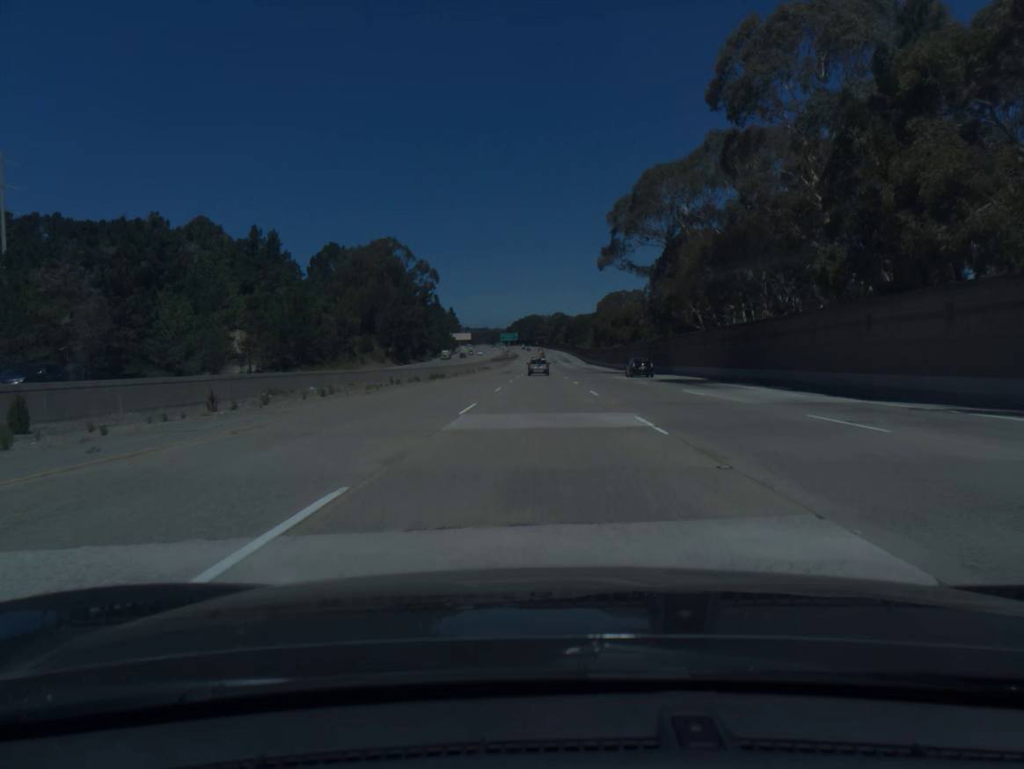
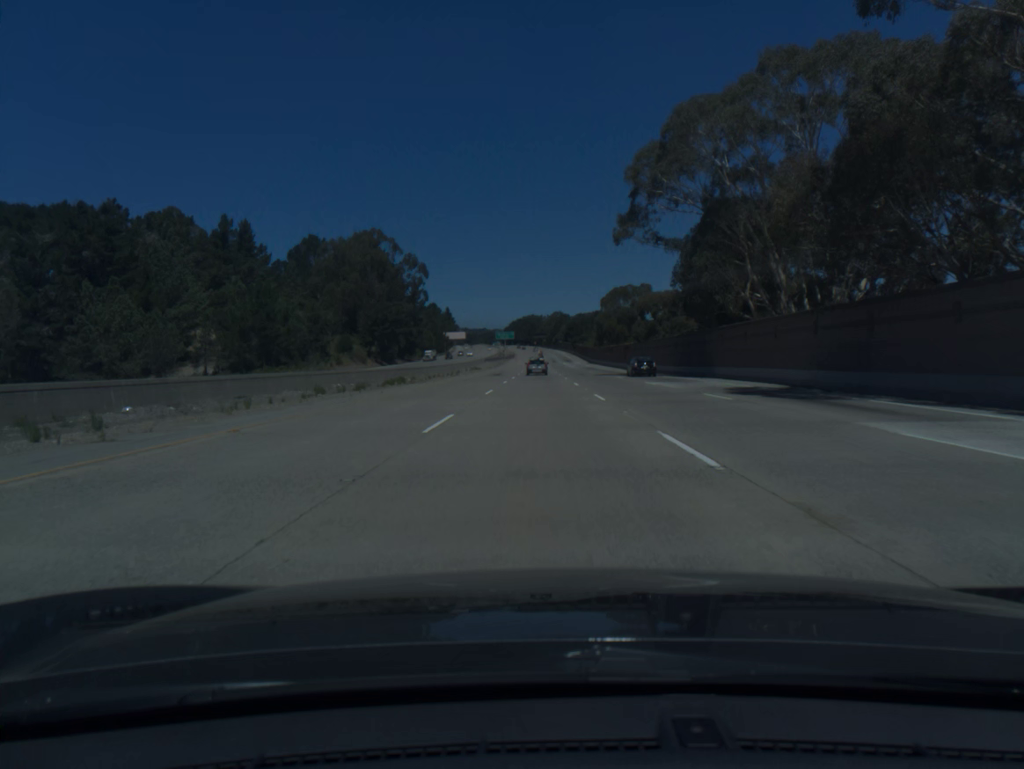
(0.0, +19.1) m; 0°
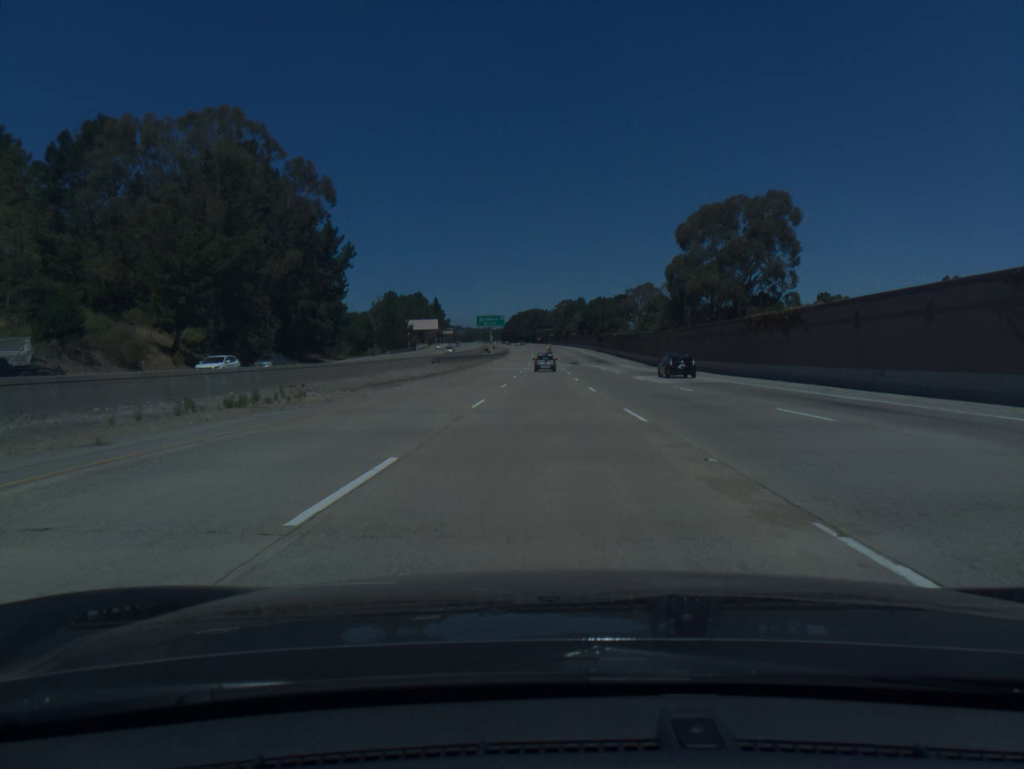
(-0.3, +95.3) m; 0°
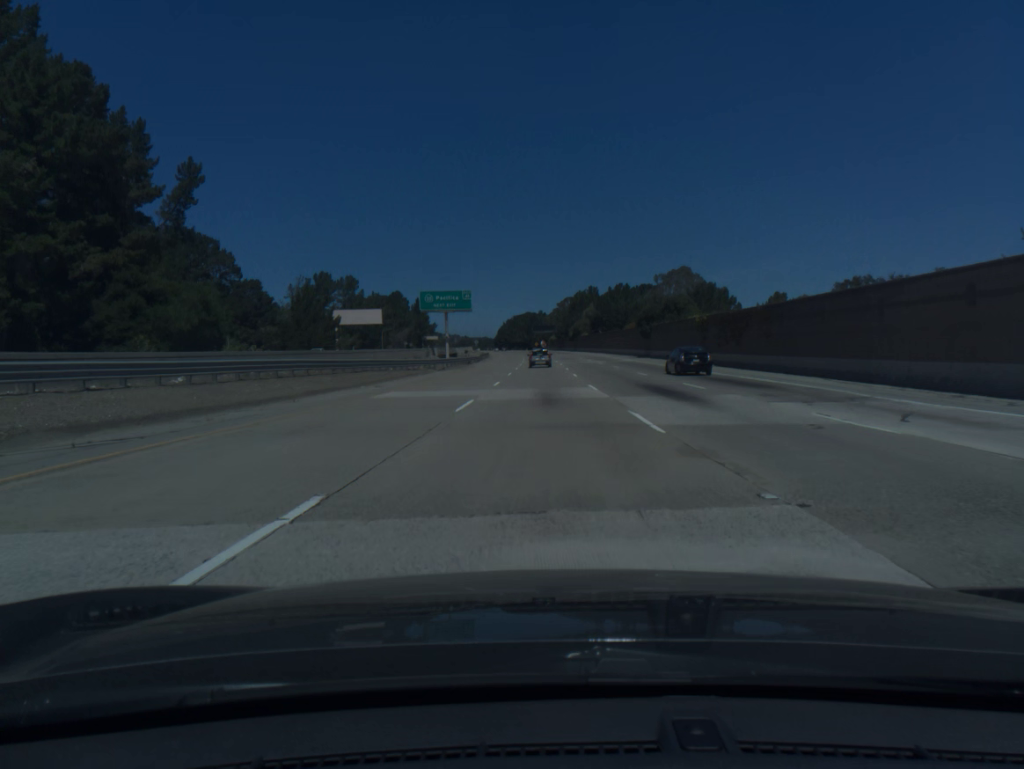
(+0.1, +75.9) m; 0°
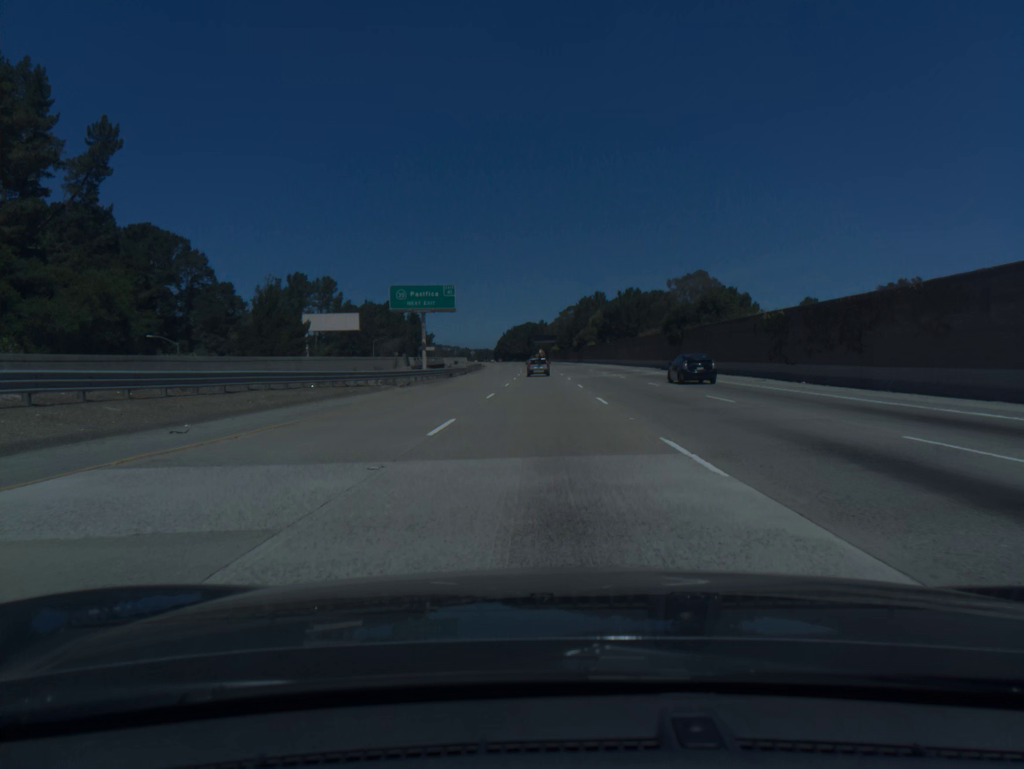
(0.0, +18.8) m; 0°
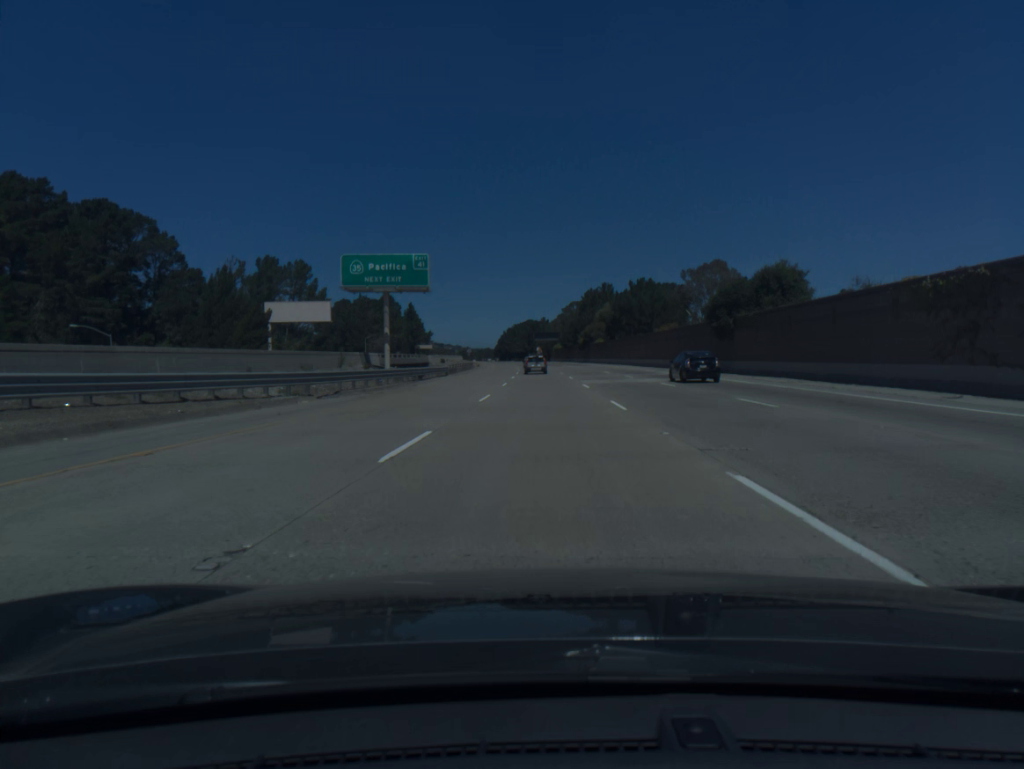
(0.0, +18.8) m; 0°
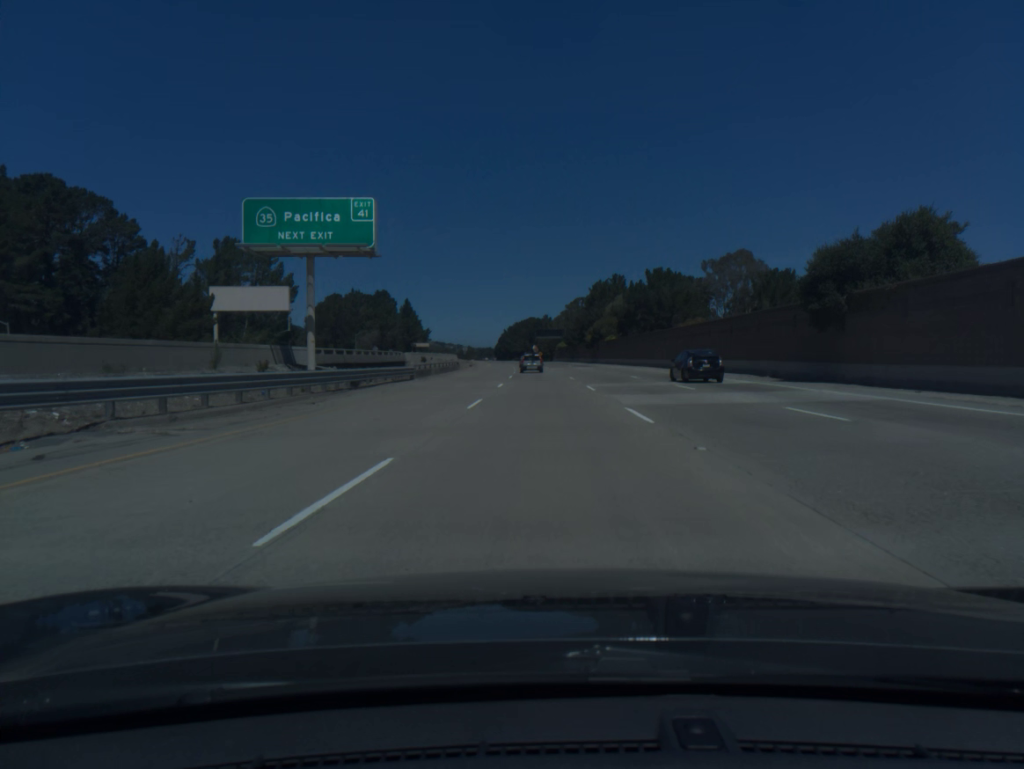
(0.0, +18.7) m; 0°
